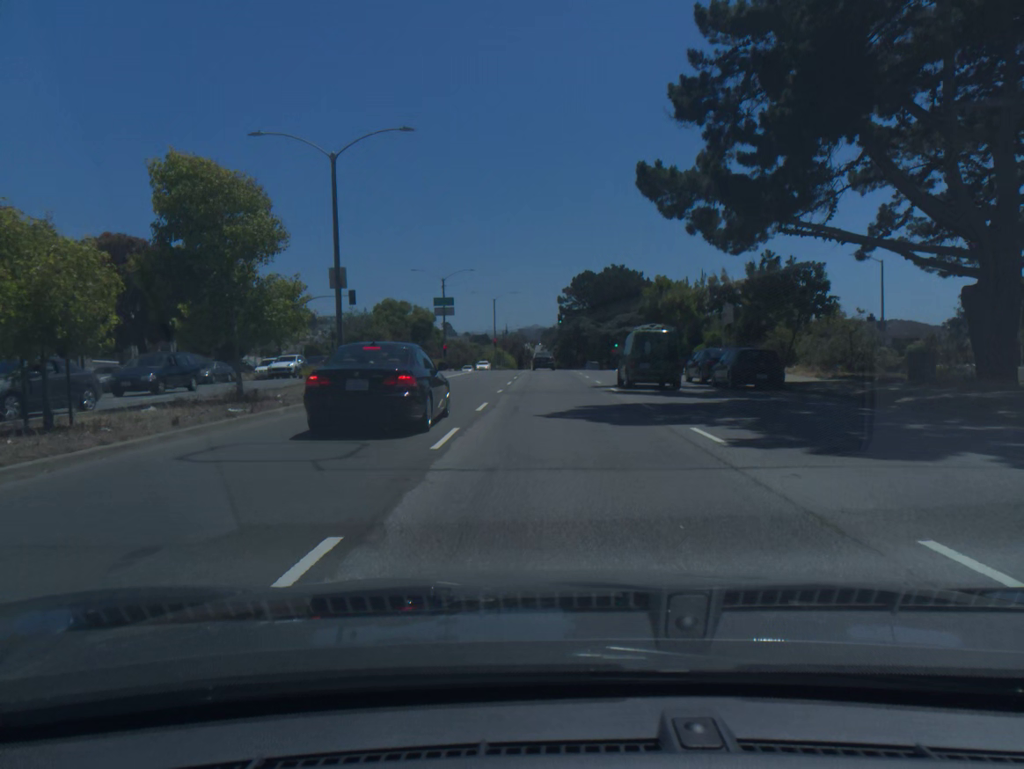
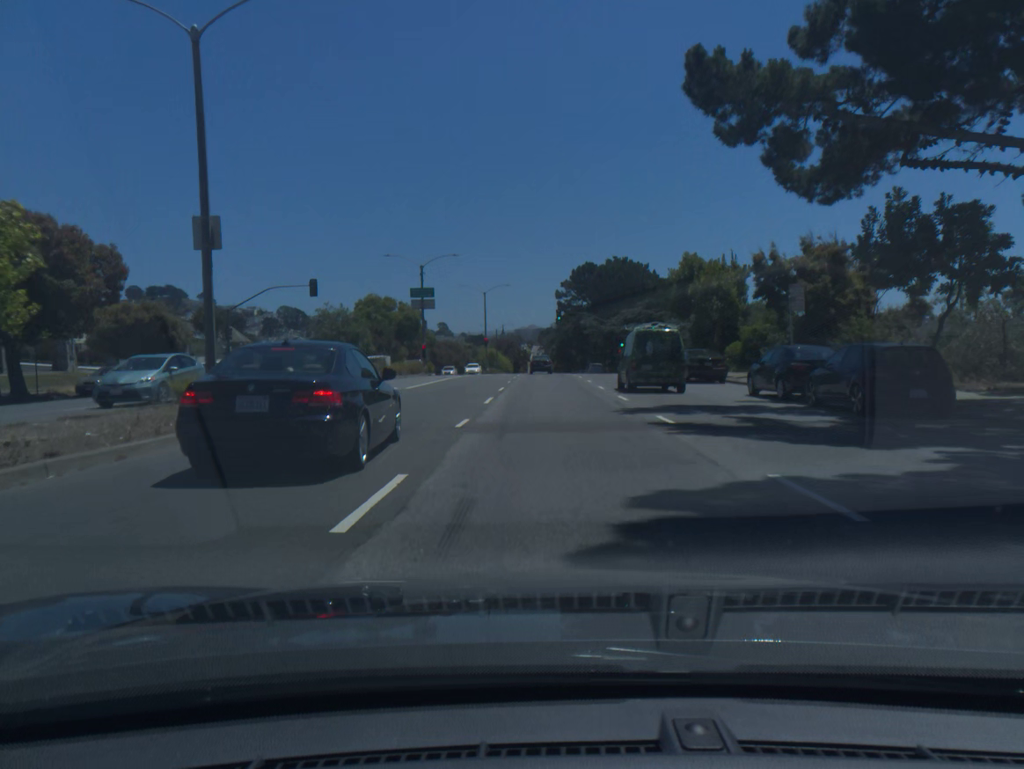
(0.0, +11.0) m; 0°
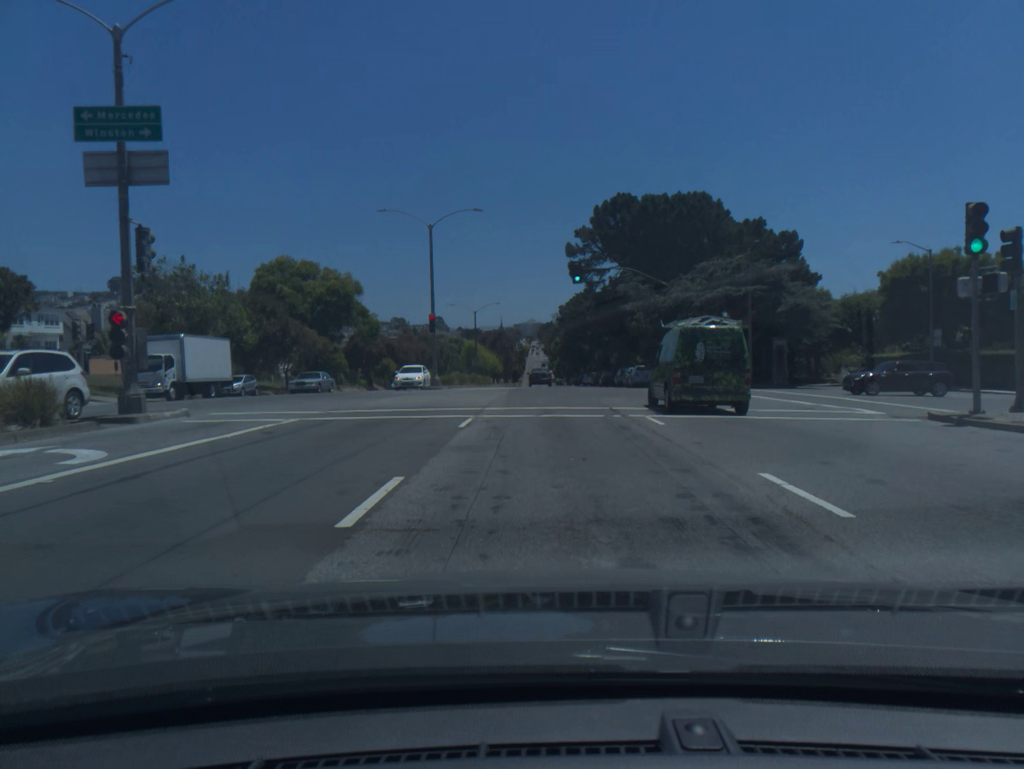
(-0.2, +44.1) m; 0°
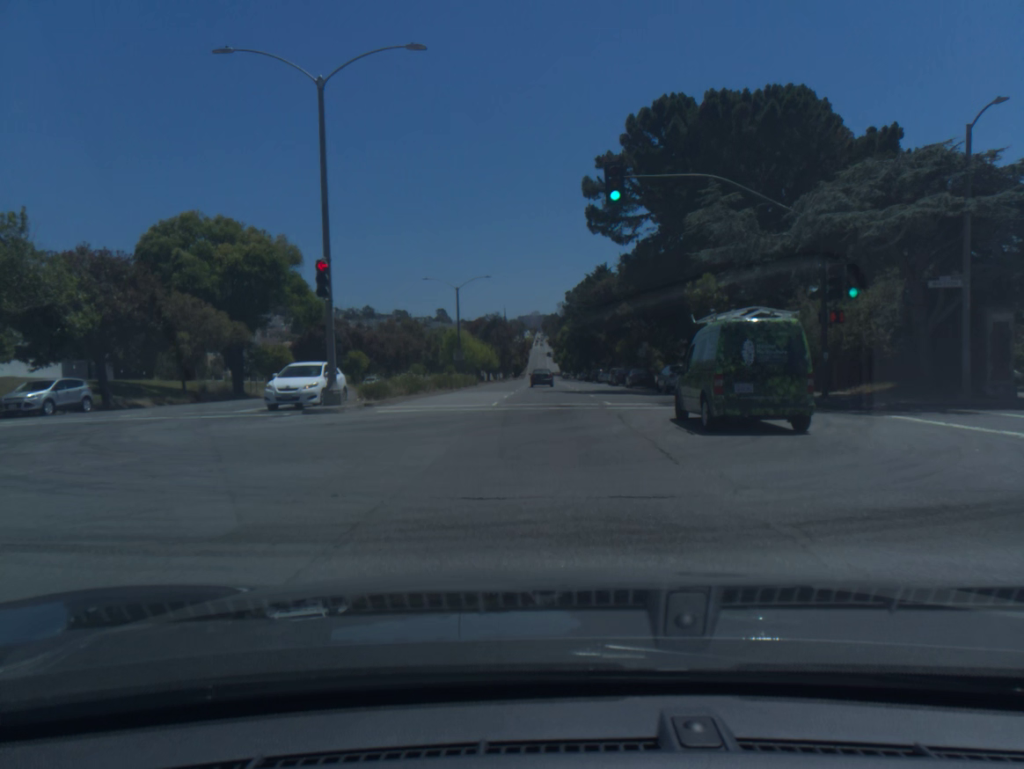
(0.0, +22.6) m; 0°
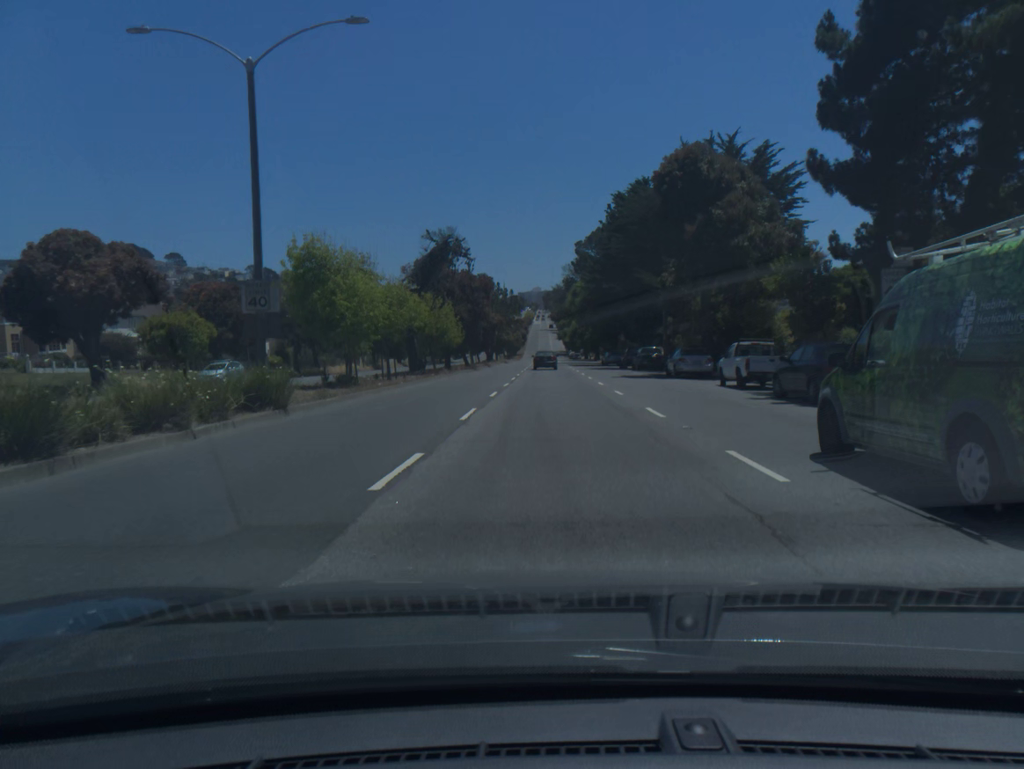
(-0.1, +46.8) m; 0°
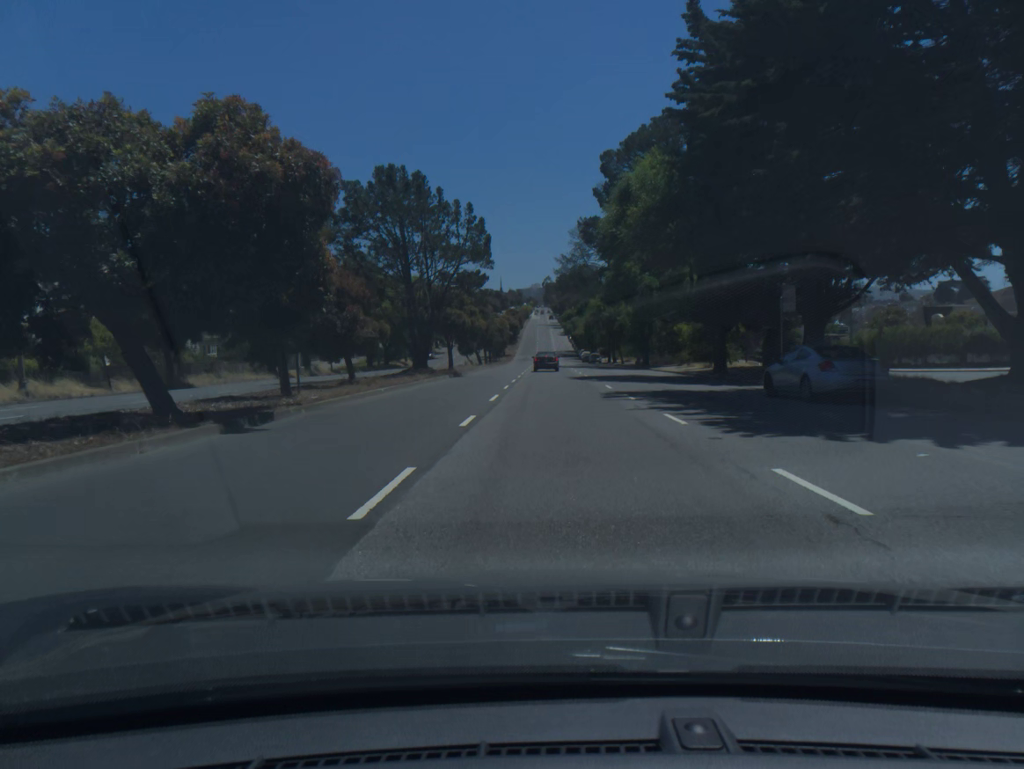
(+0.1, +60.1) m; 0°
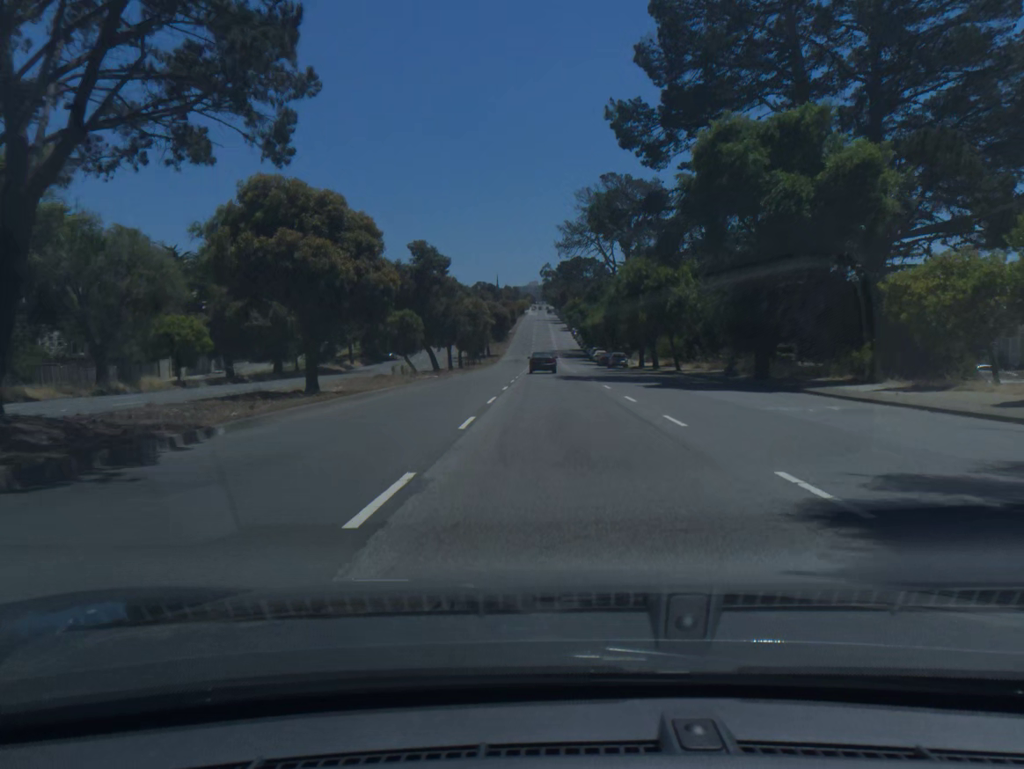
(0.0, +36.7) m; 0°
